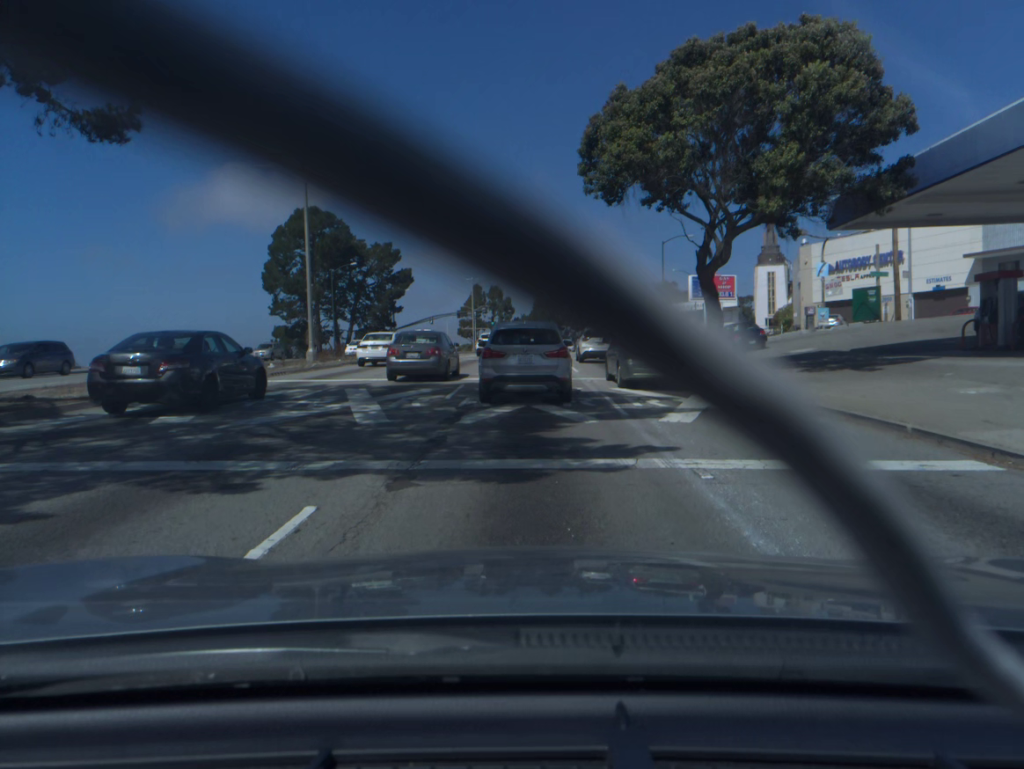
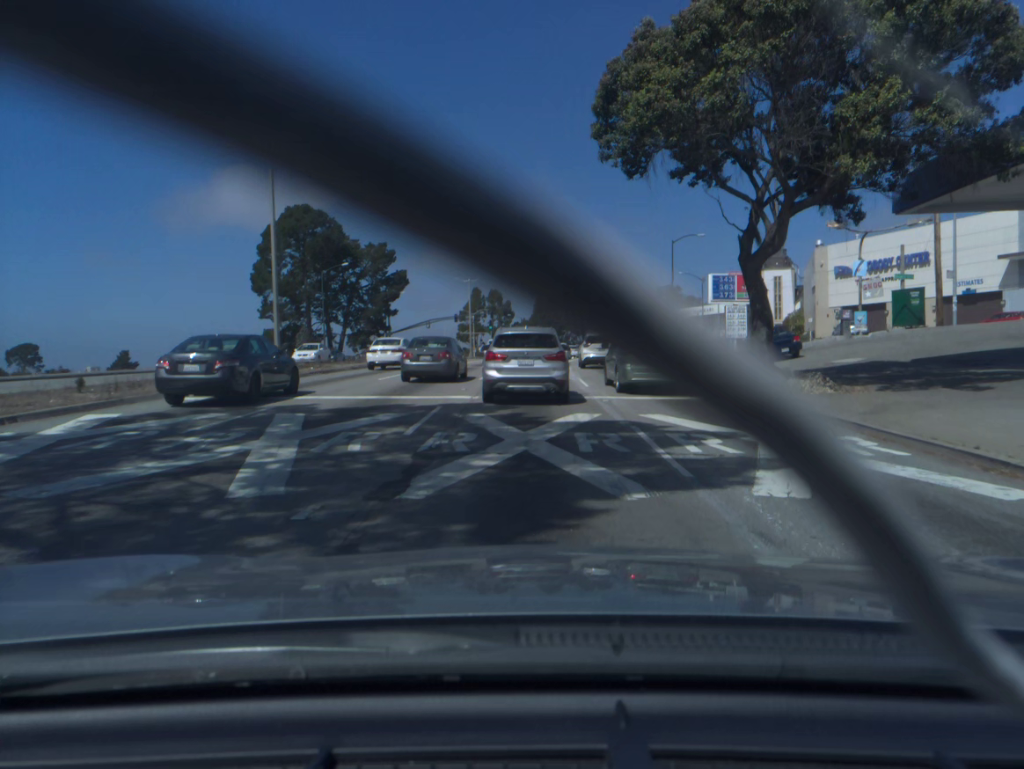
(0.0, +5.2) m; 0°
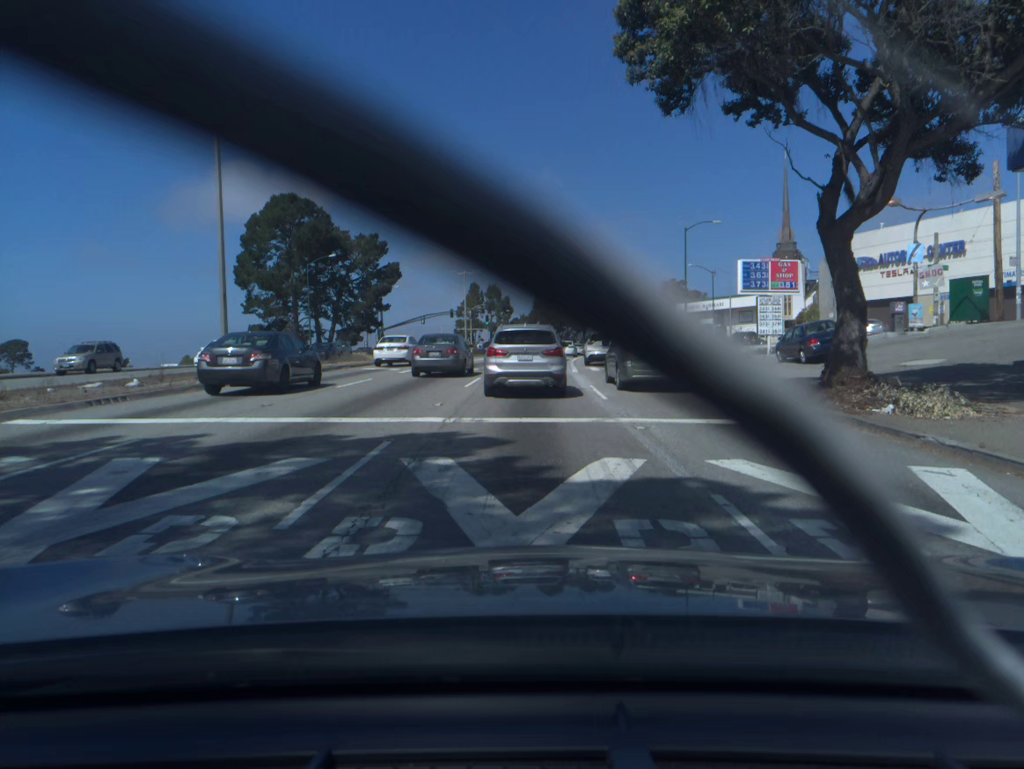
(0.0, +5.4) m; 0°
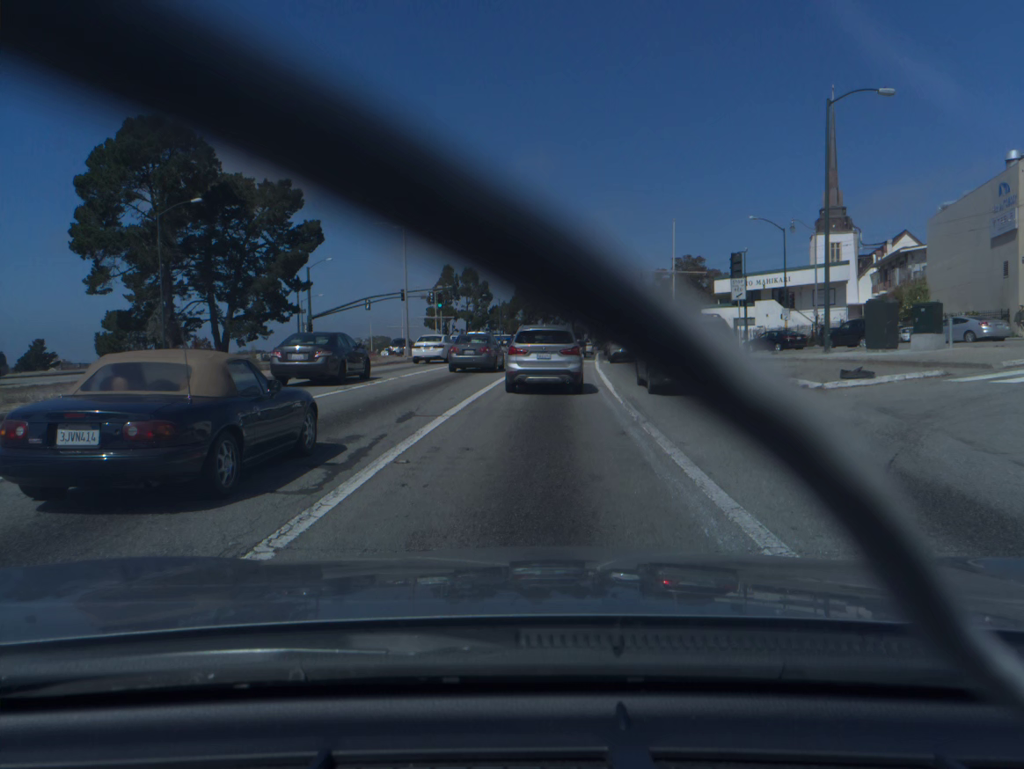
(+0.2, +31.7) m; +1°
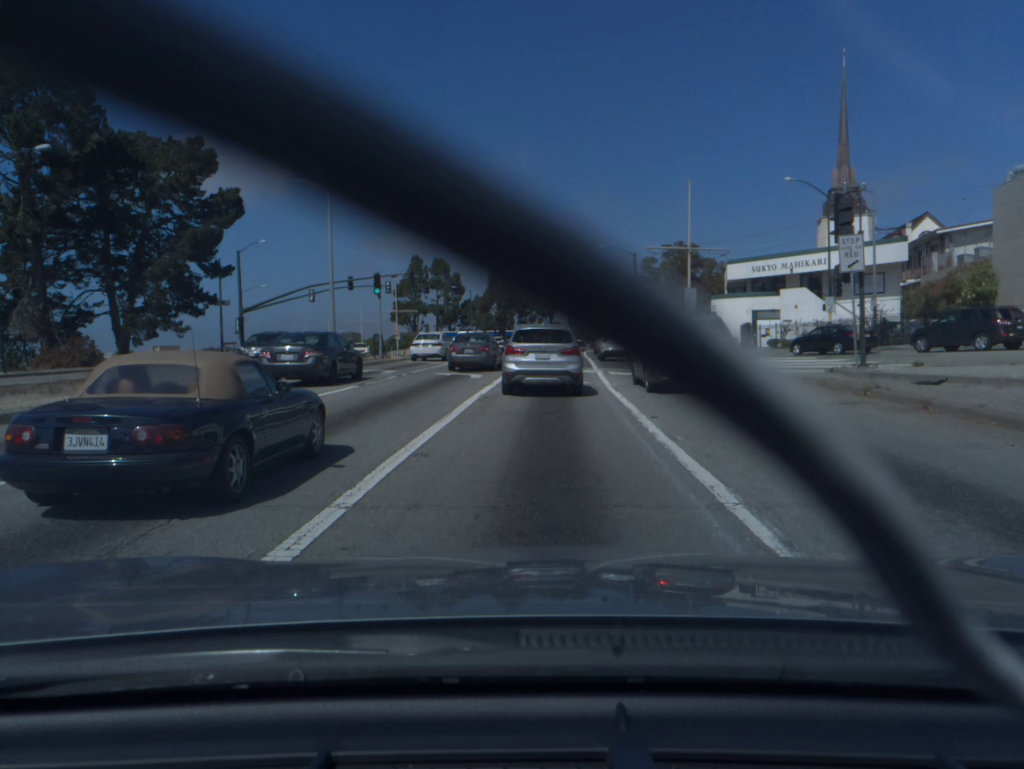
(+0.2, +14.2) m; +2°
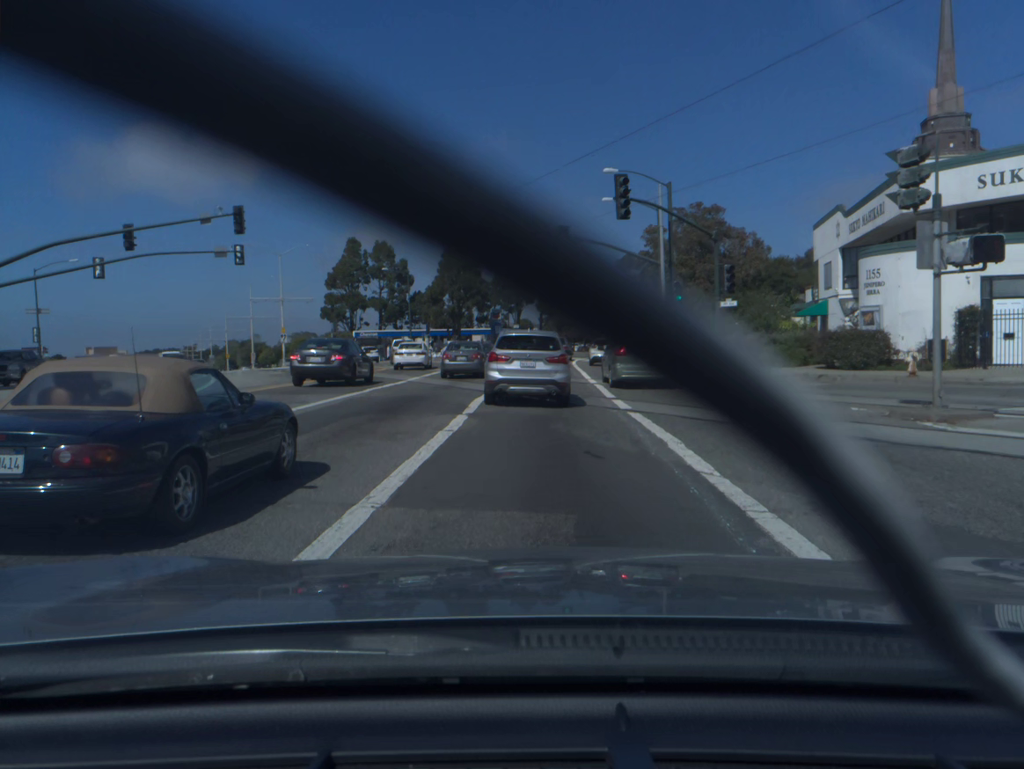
(+1.0, +35.5) m; +2°
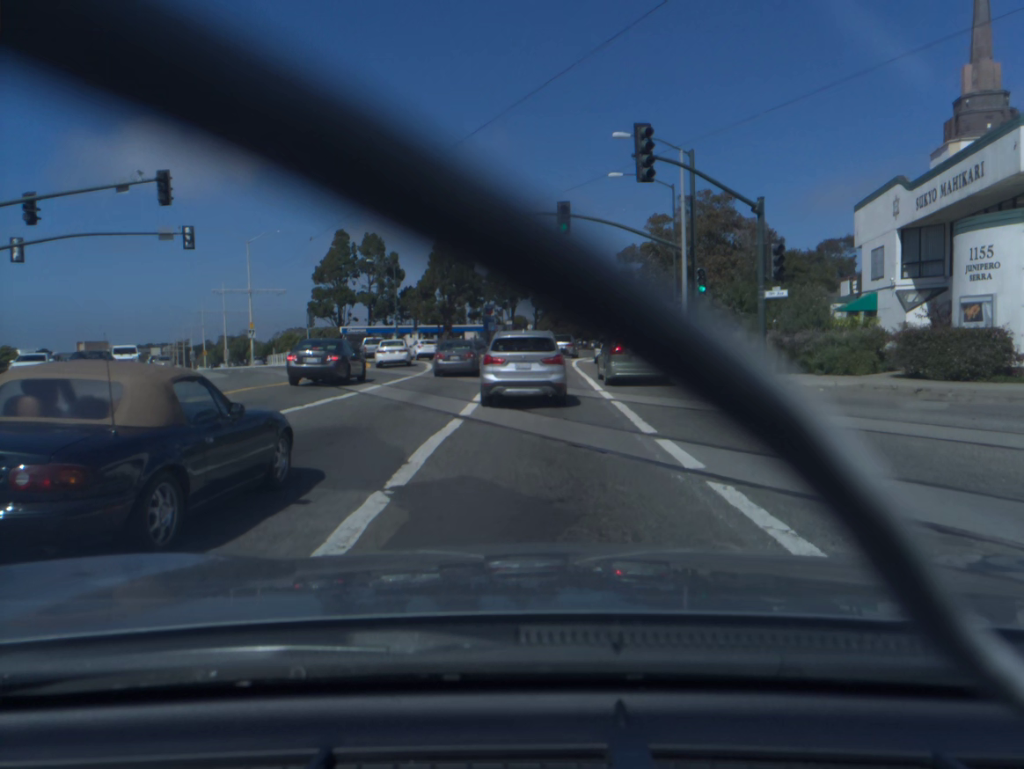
(0.0, +7.3) m; 0°
